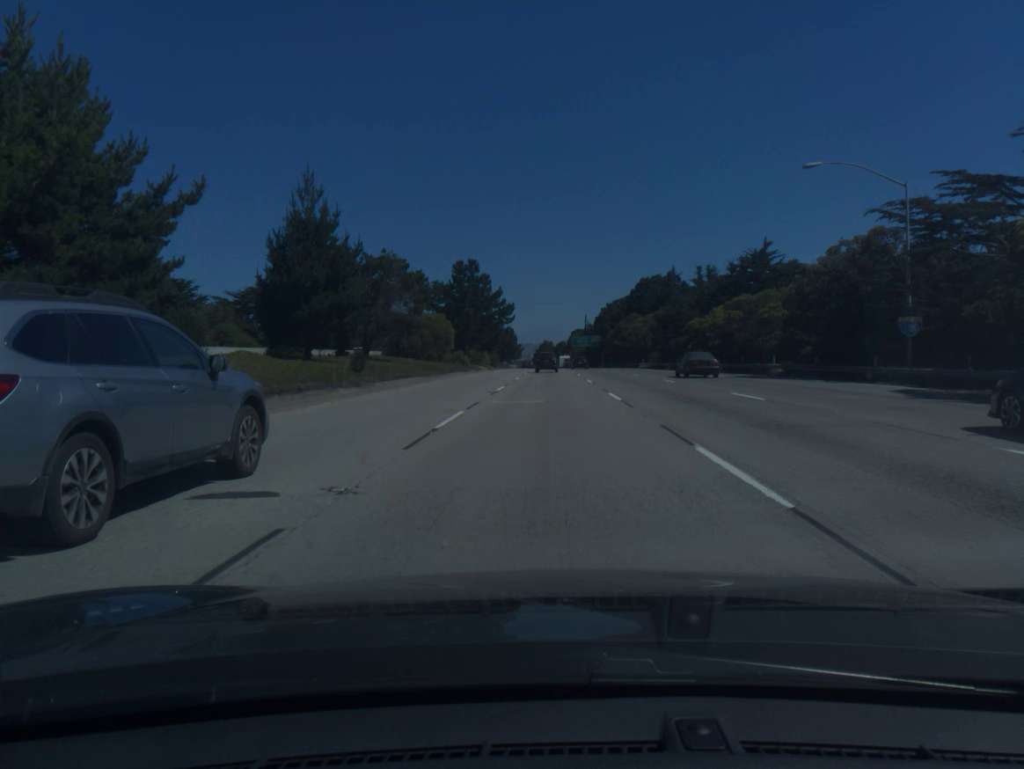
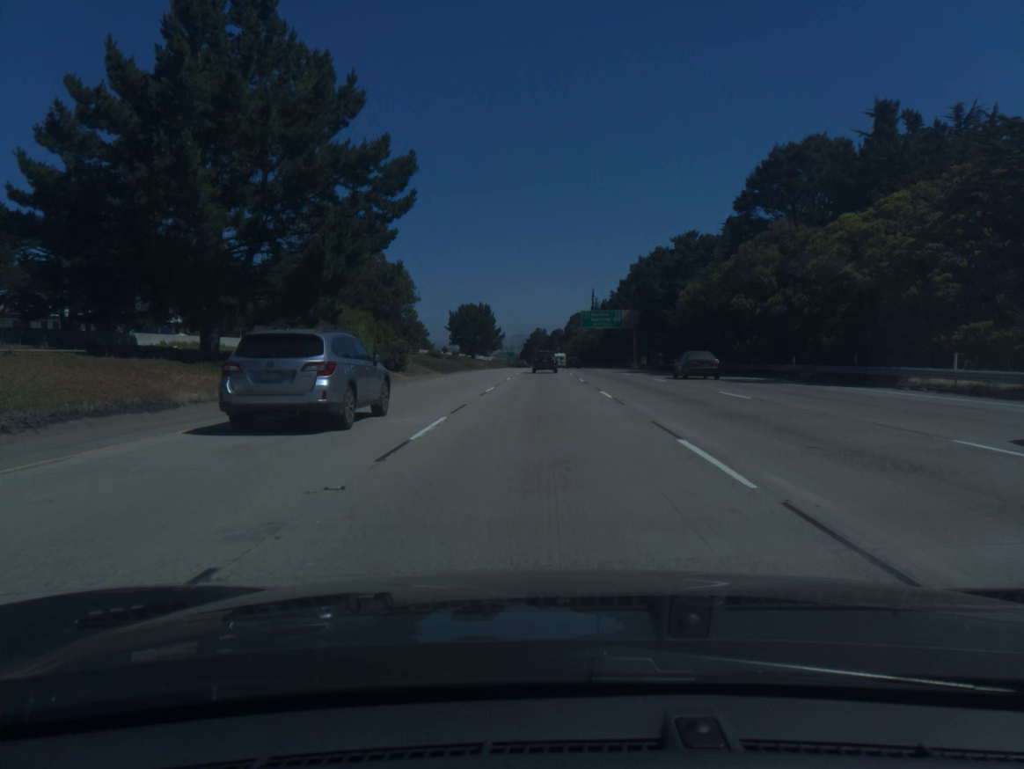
(+0.5, +86.9) m; 0°
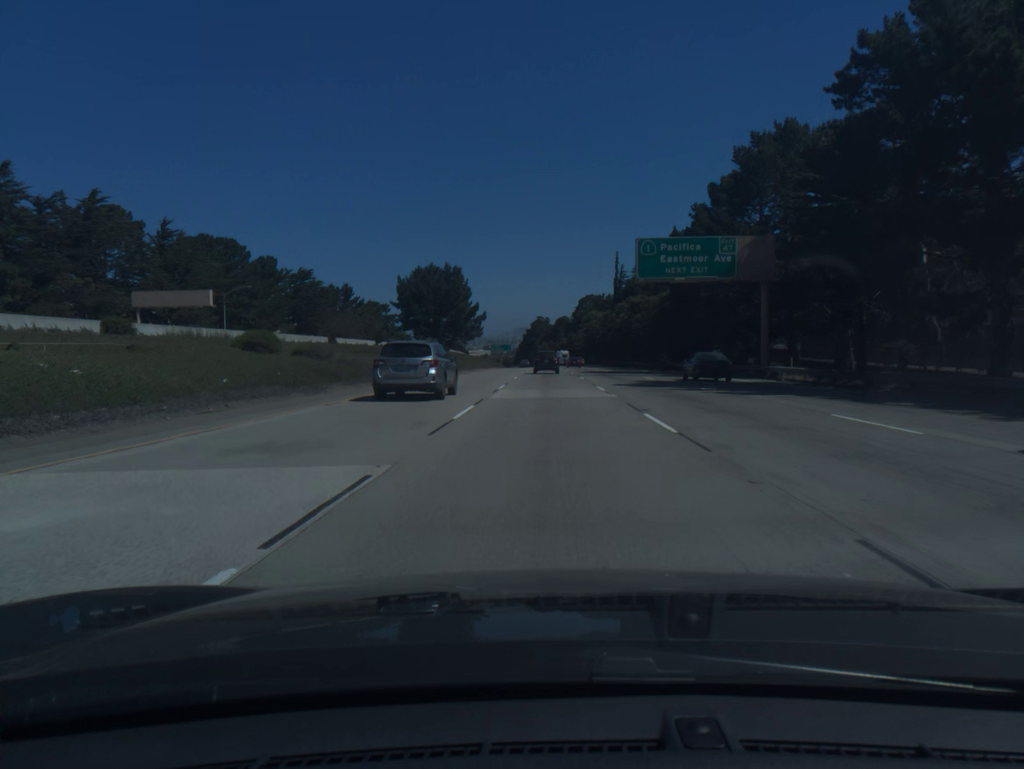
(-0.2, +67.9) m; 0°
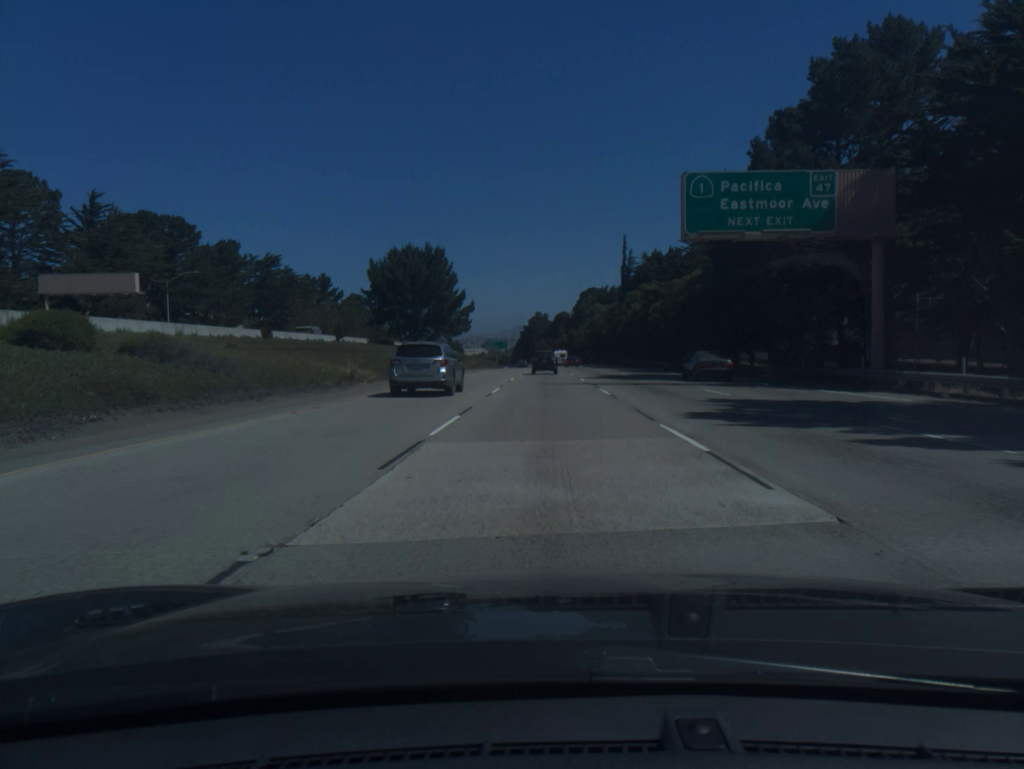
(0.0, +16.9) m; 0°
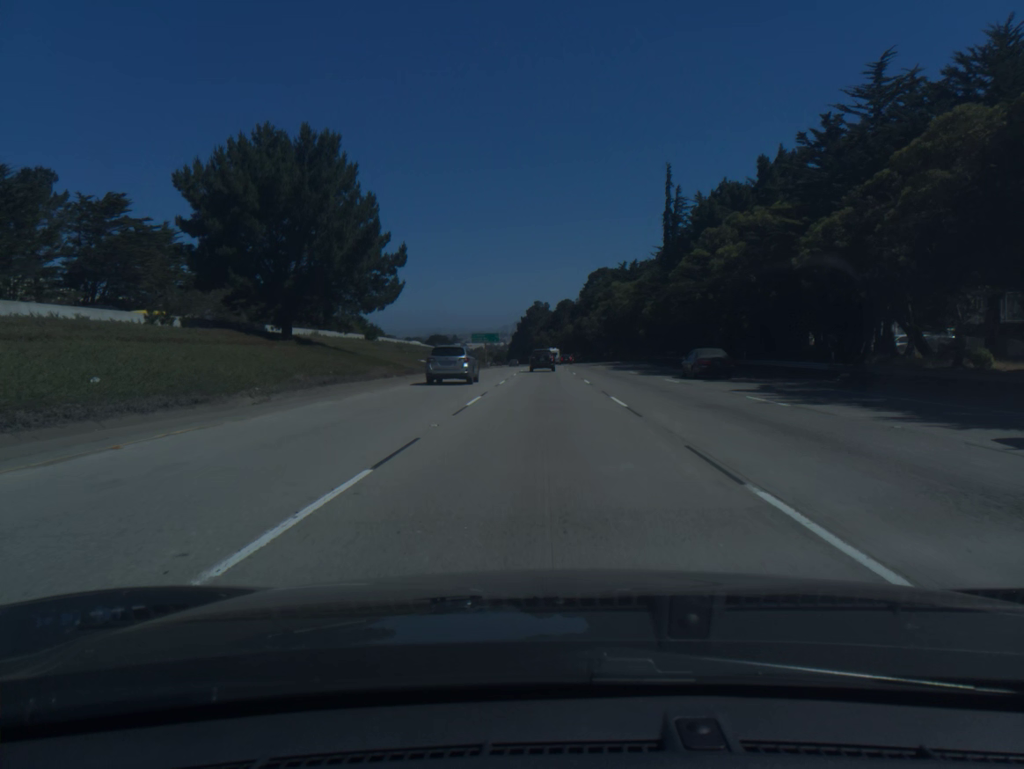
(+0.1, +50.6) m; 0°
